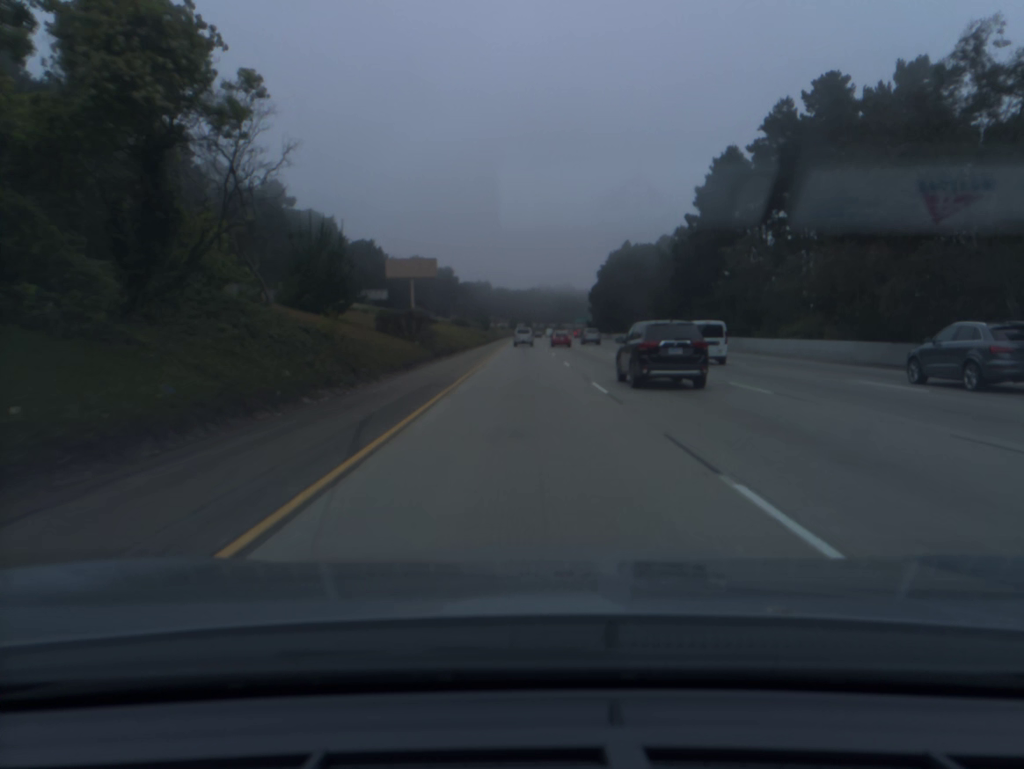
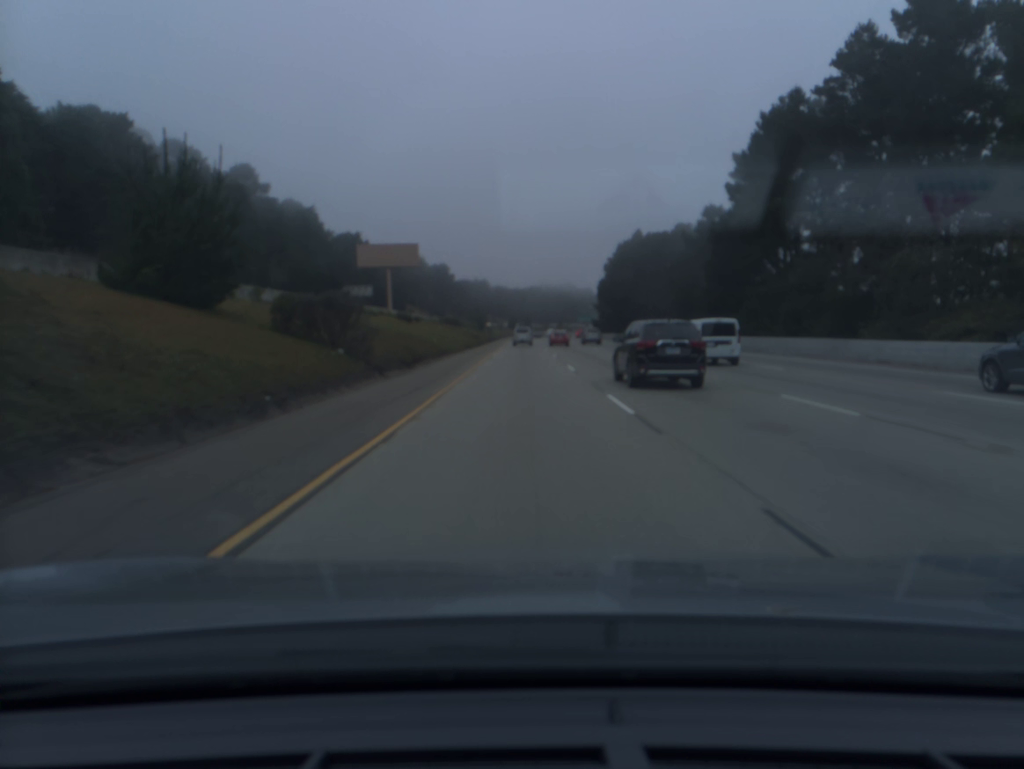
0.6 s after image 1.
(0.0, +19.4) m; 0°
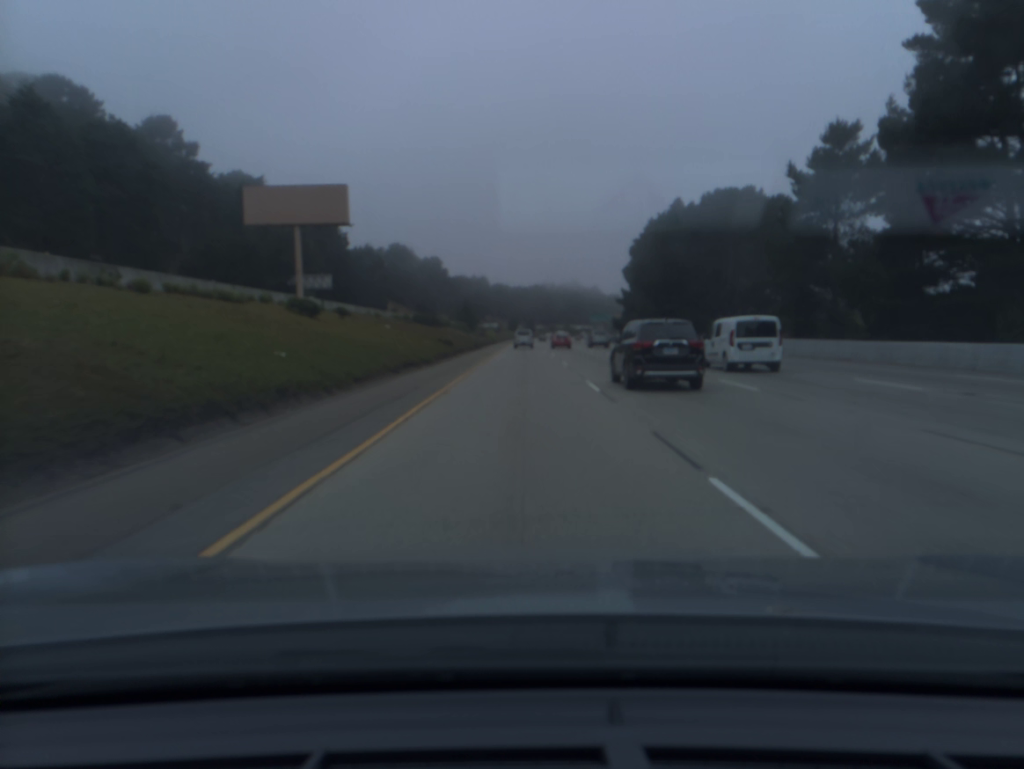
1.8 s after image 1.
(-0.1, +38.7) m; 0°
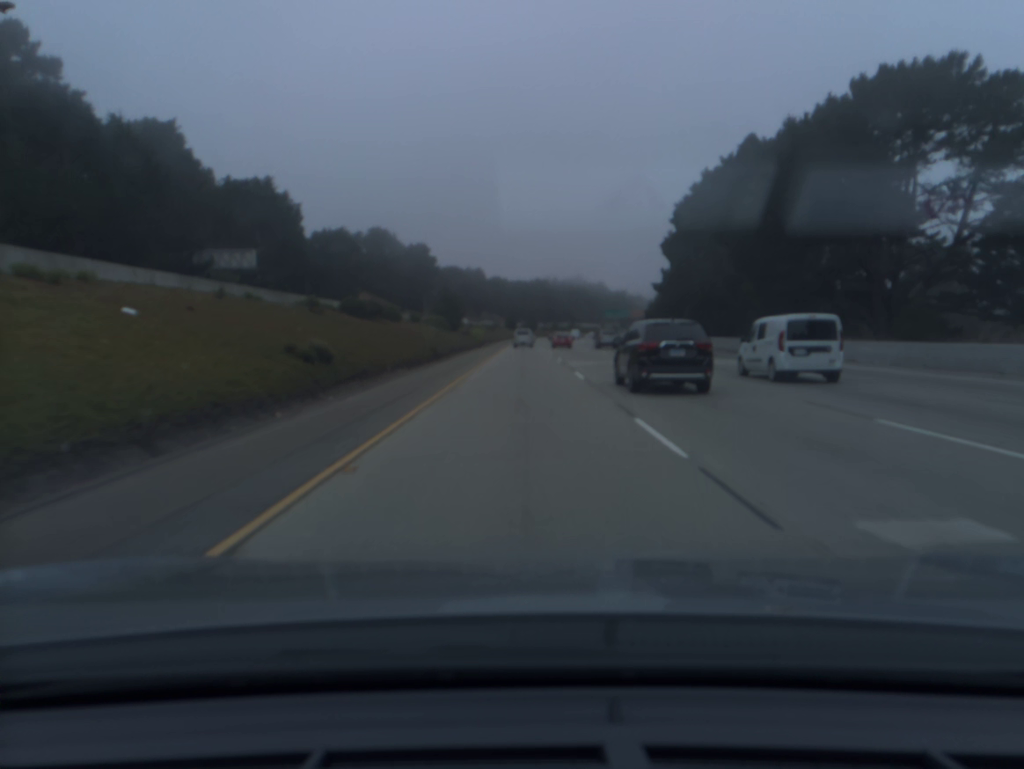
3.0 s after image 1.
(0.0, +38.8) m; 0°
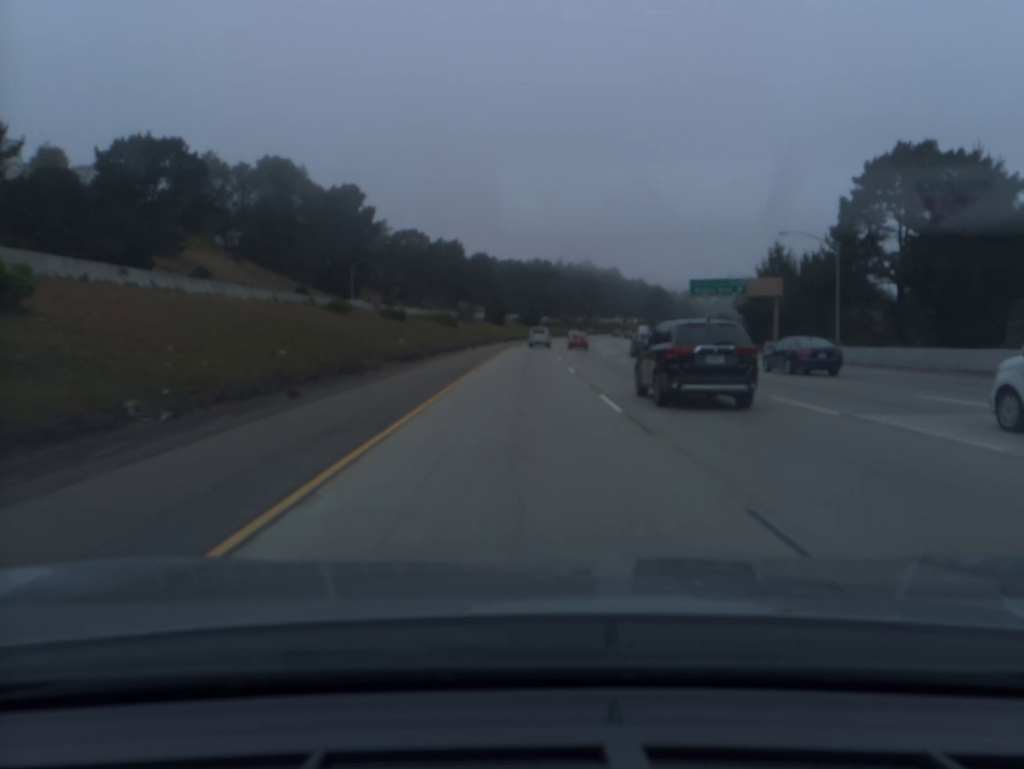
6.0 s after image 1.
(+0.1, +96.9) m; 0°
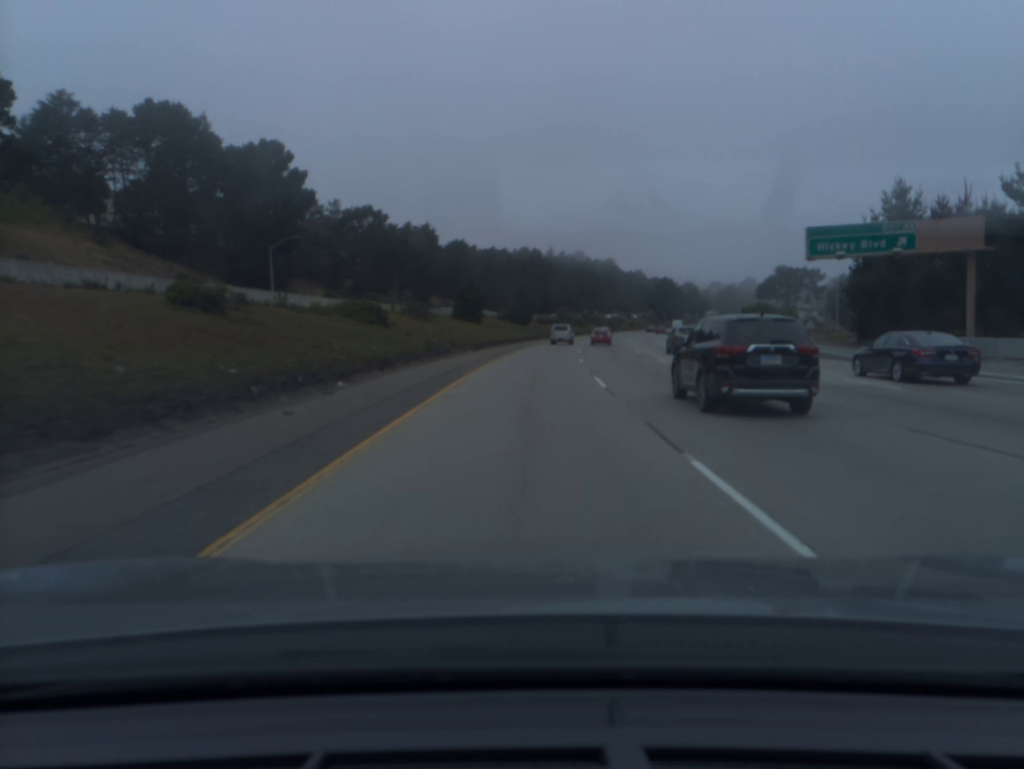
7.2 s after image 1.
(+0.2, +38.7) m; +1°
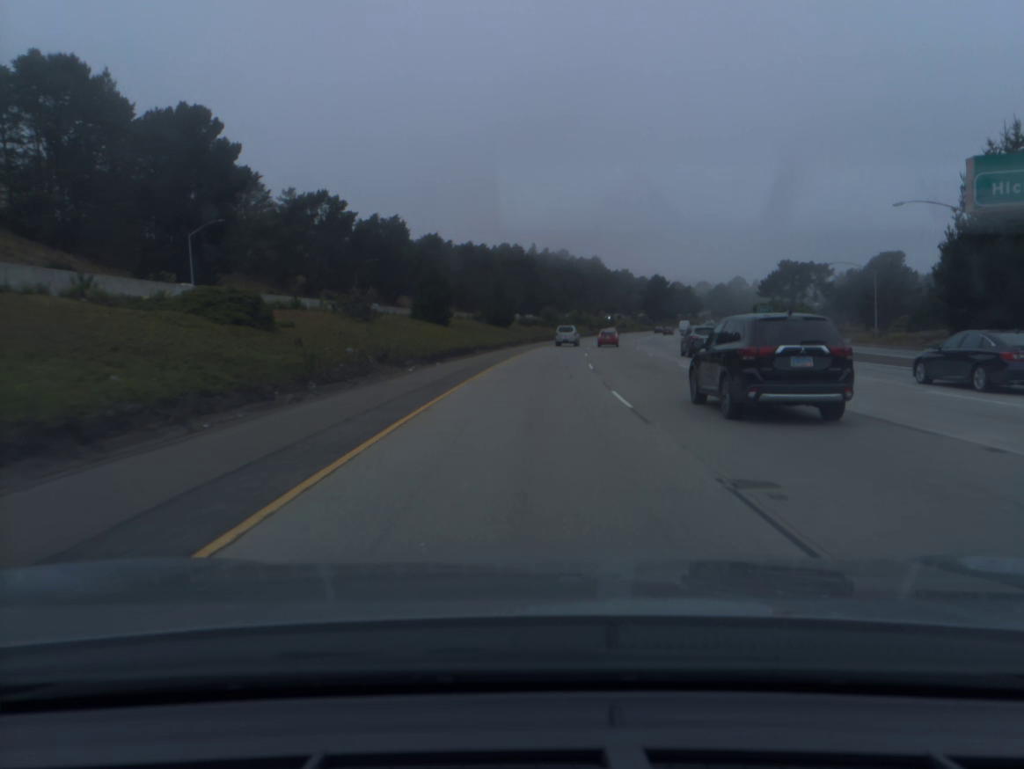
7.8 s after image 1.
(+0.2, +19.3) m; +1°
